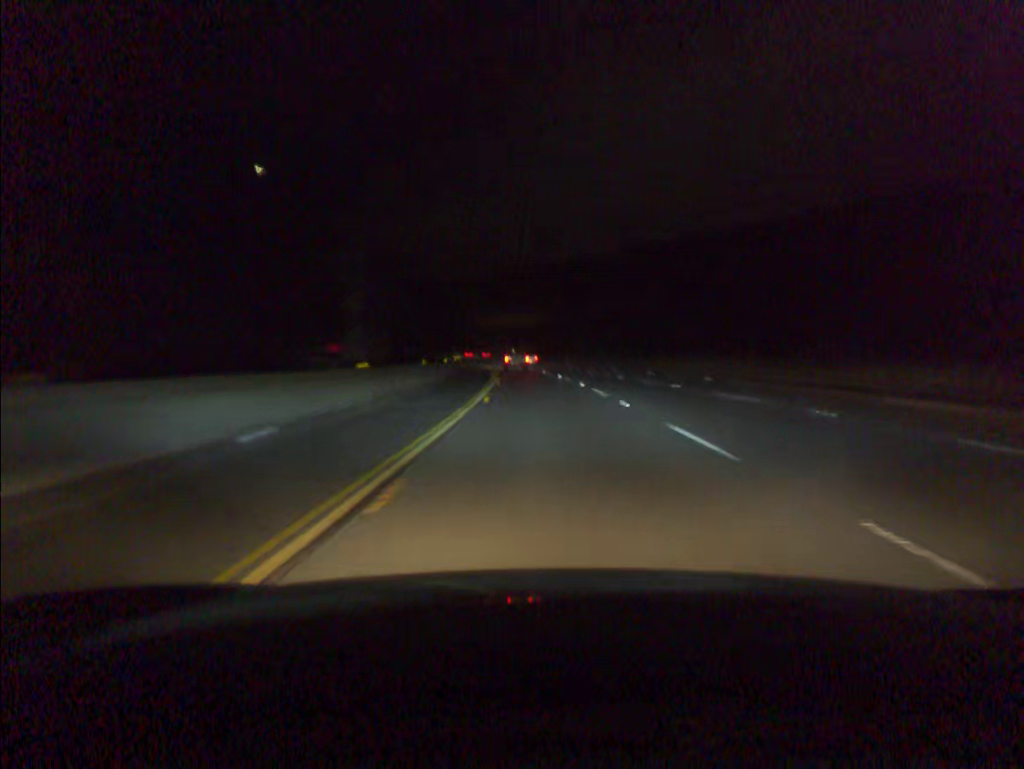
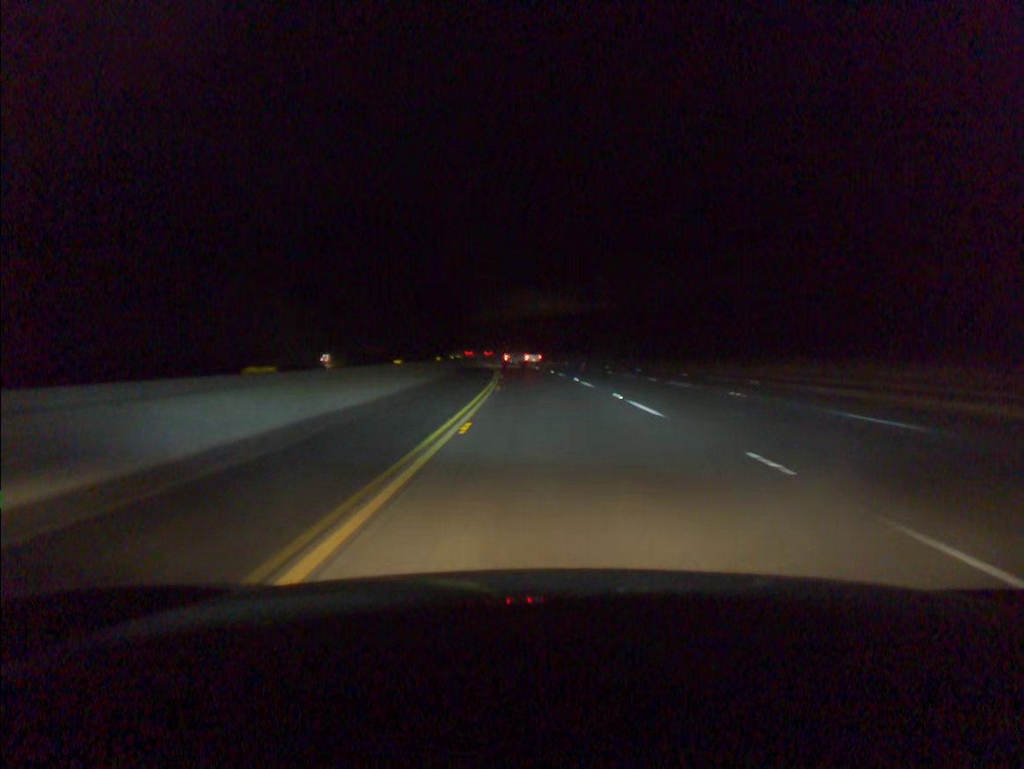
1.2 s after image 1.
(-0.9, +37.7) m; -3°
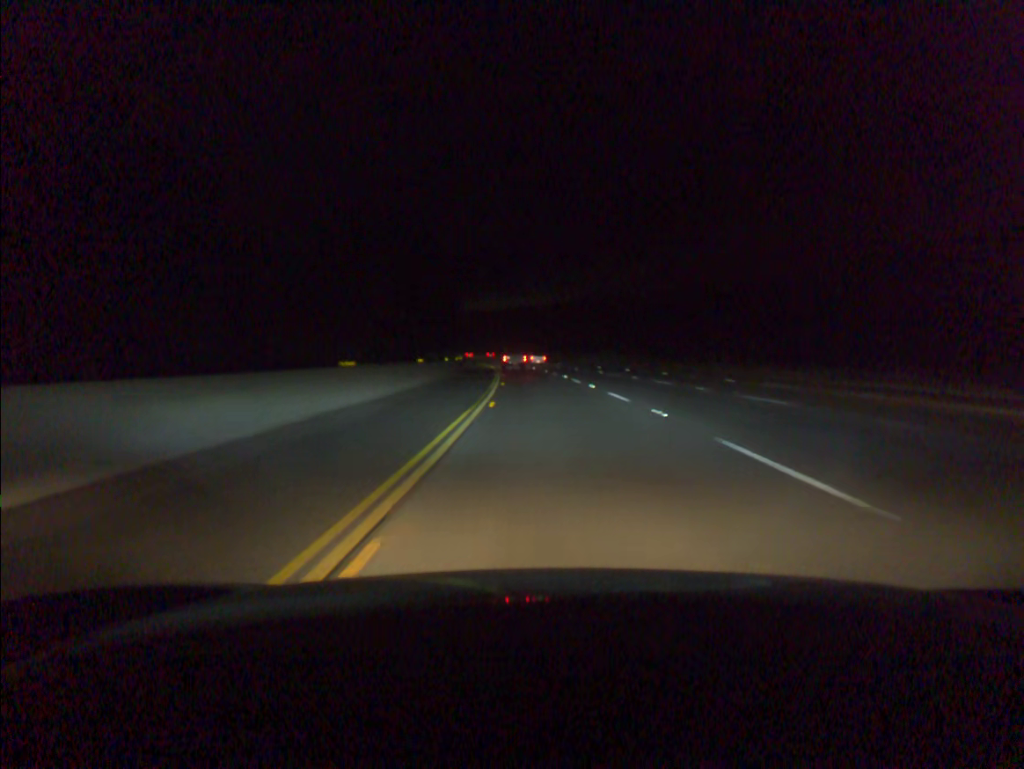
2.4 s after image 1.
(-0.8, +37.7) m; -3°
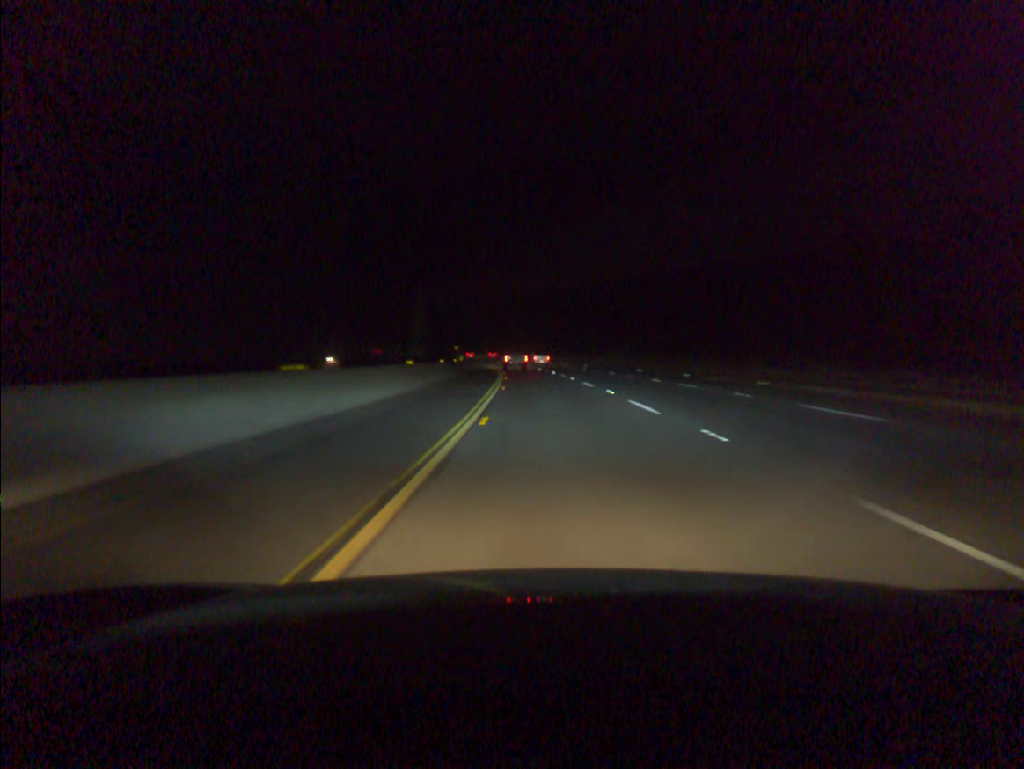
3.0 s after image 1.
(-0.2, +18.8) m; -1°
